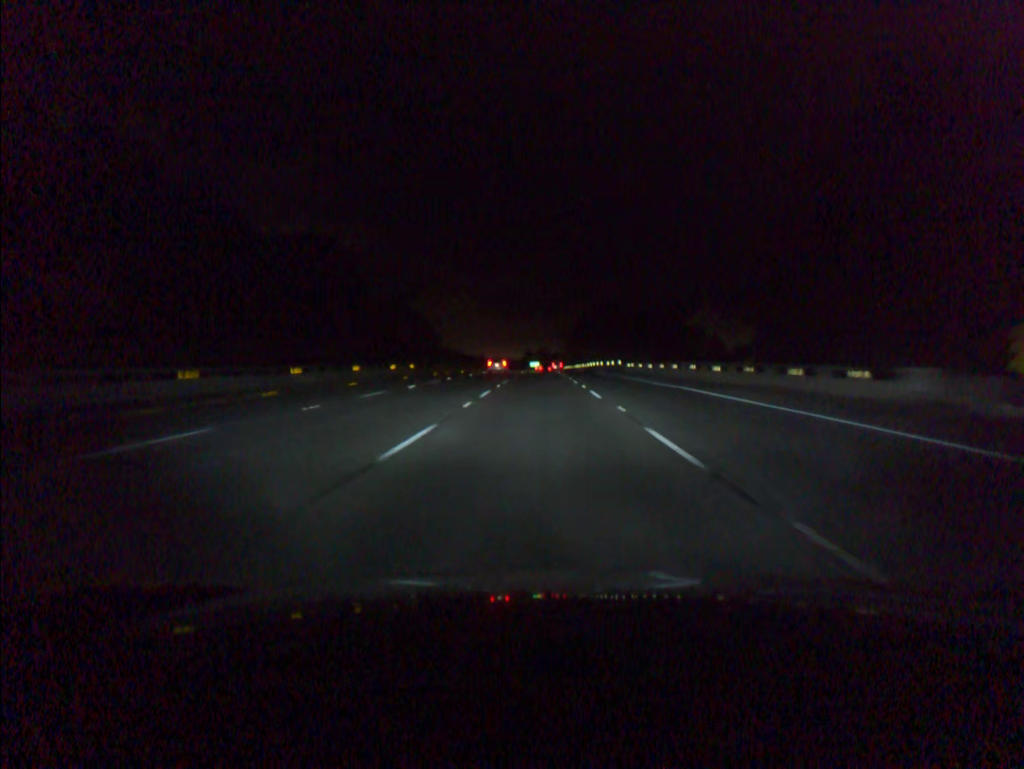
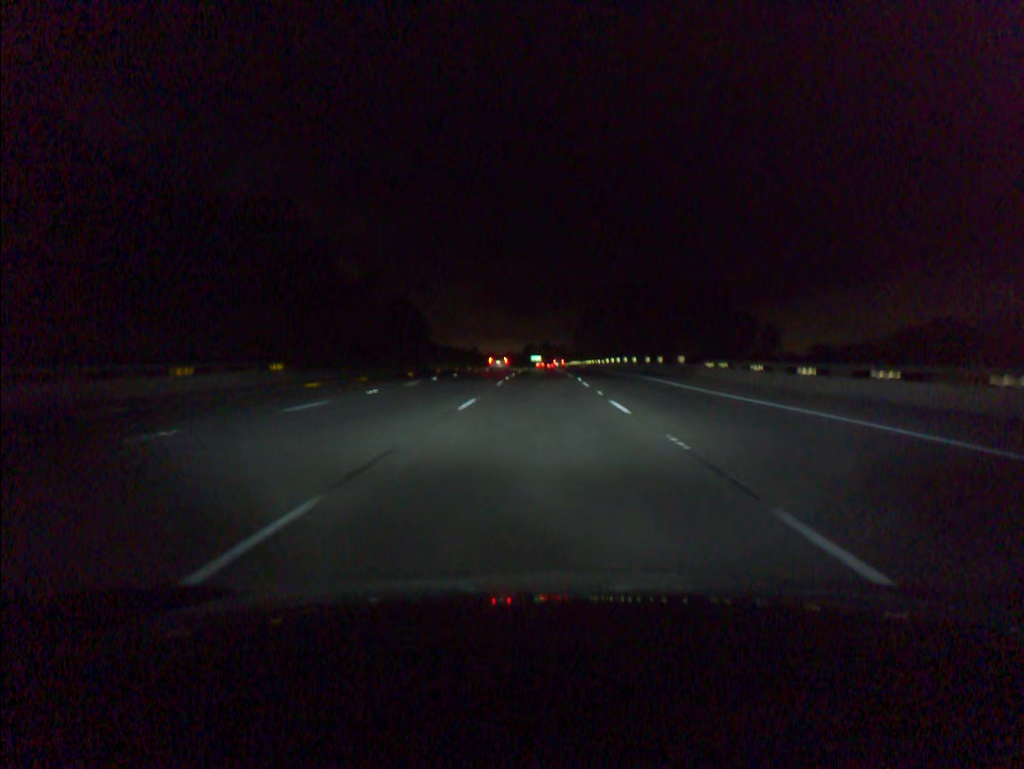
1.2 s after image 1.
(-0.1, +36.6) m; 0°
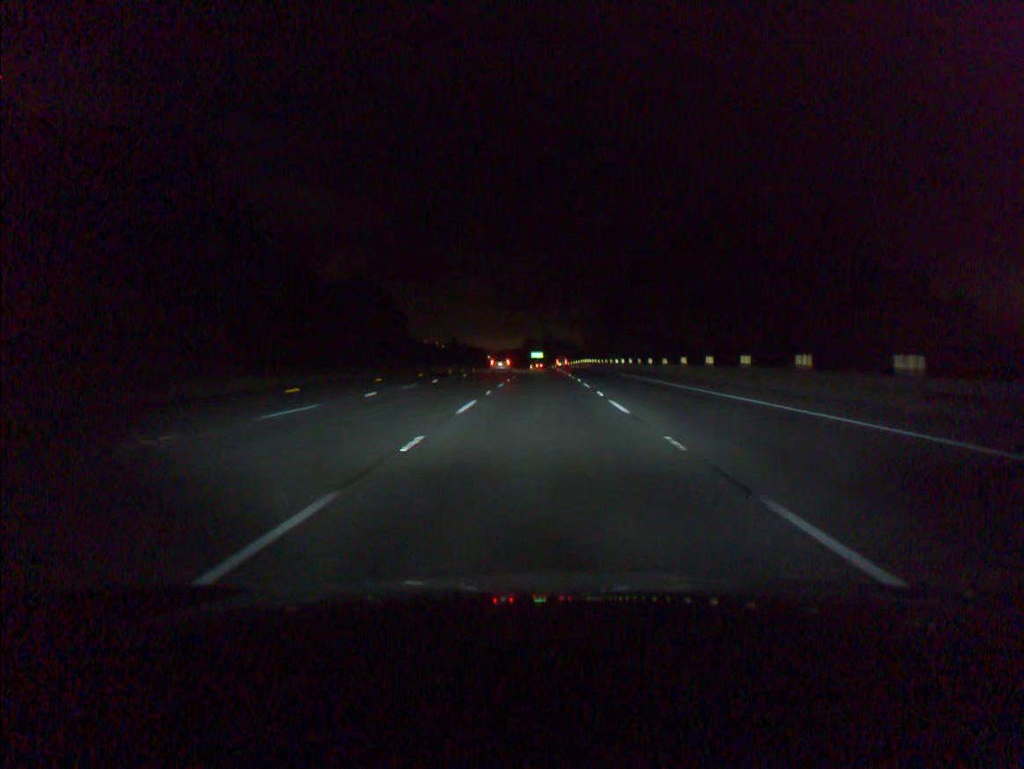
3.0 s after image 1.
(-0.1, +55.2) m; 0°
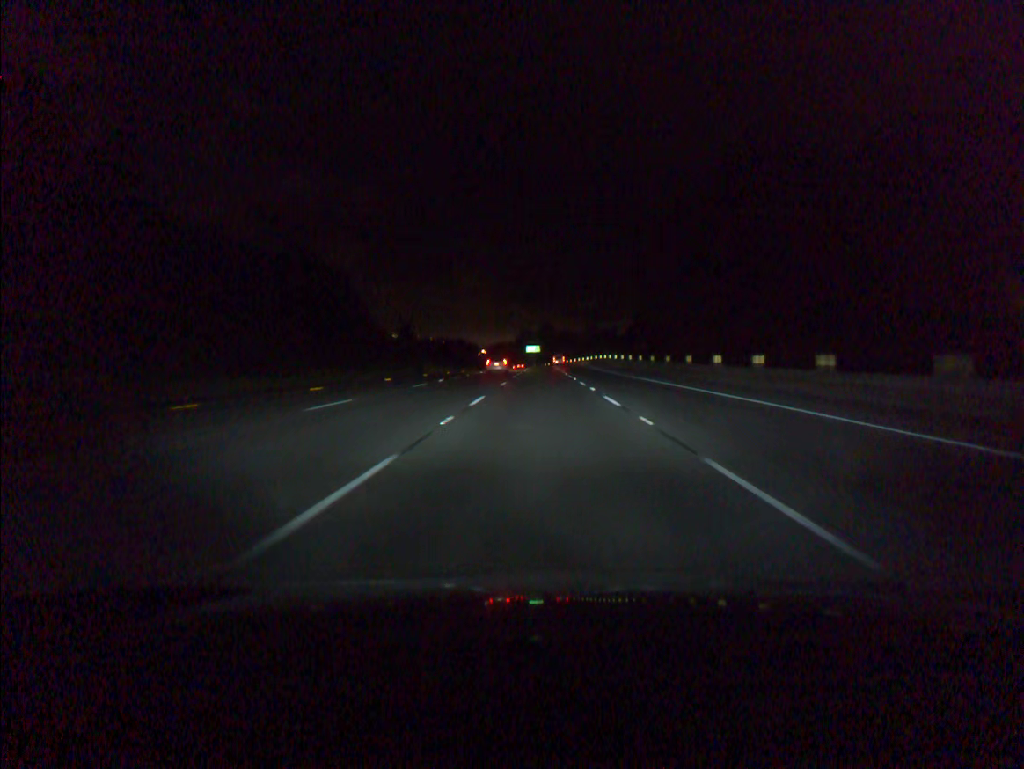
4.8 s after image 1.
(0.0, +55.4) m; 0°
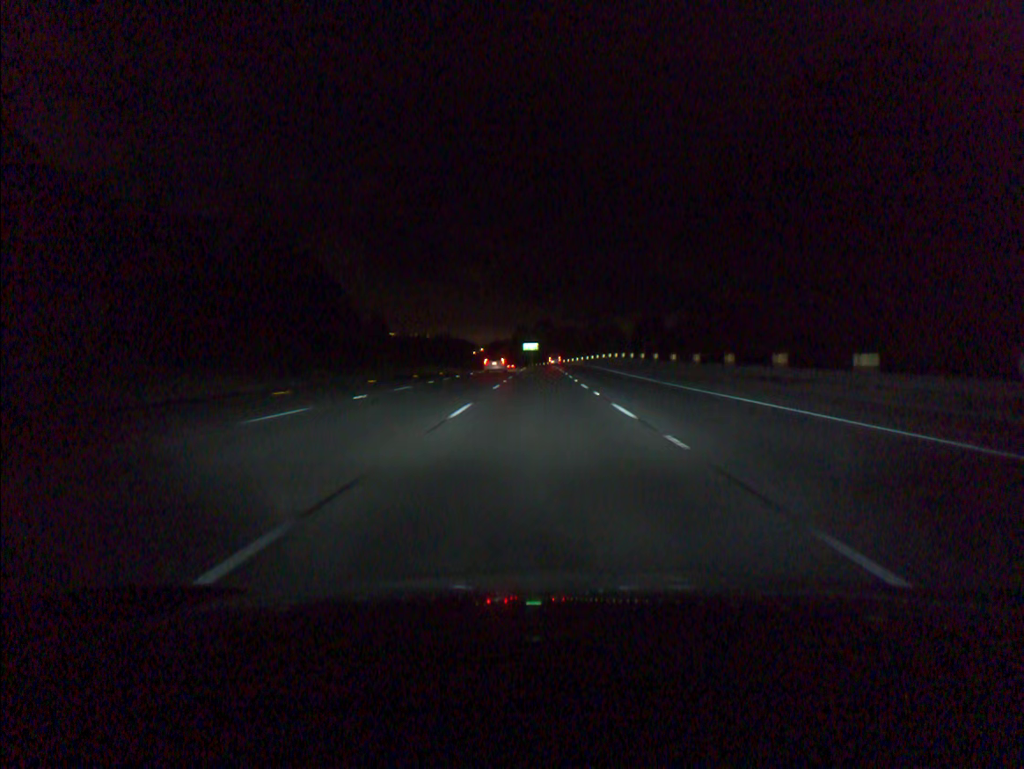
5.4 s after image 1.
(0.0, +18.5) m; 0°
